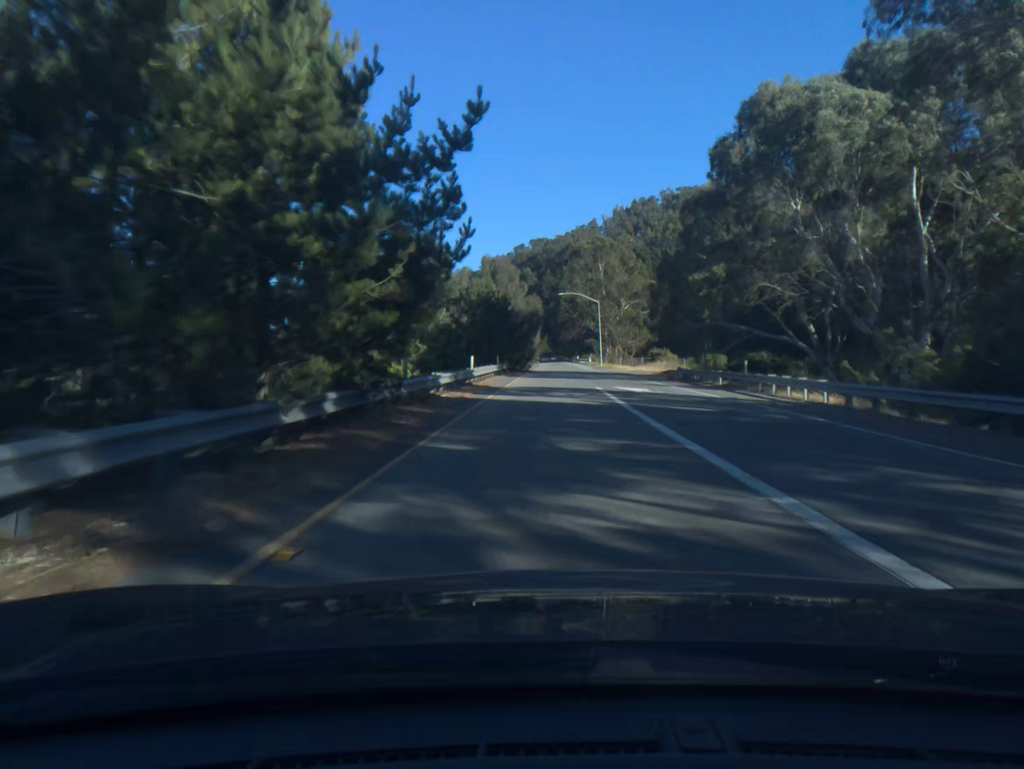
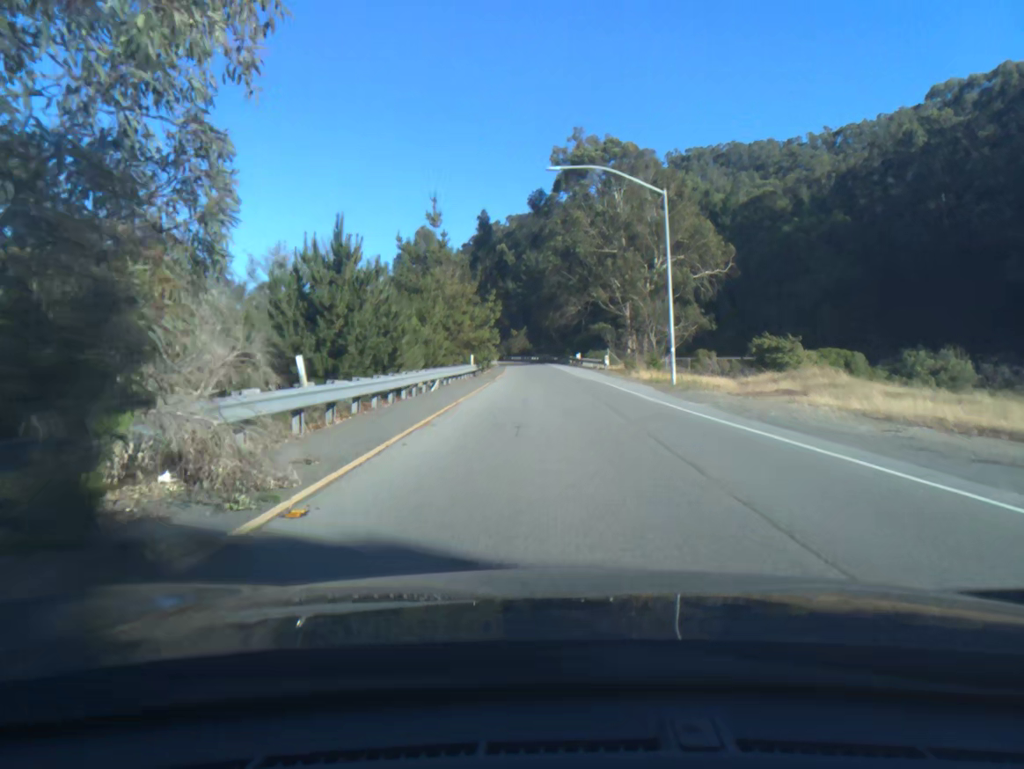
(+1.0, +67.2) m; +1°
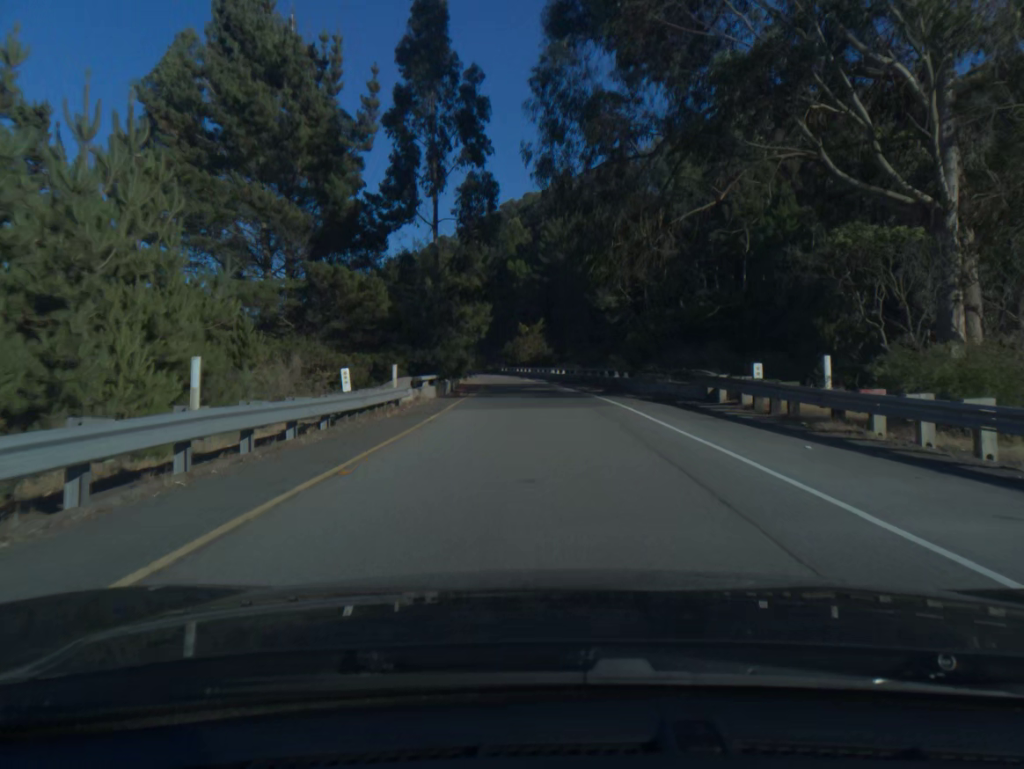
(-0.6, +64.6) m; -1°
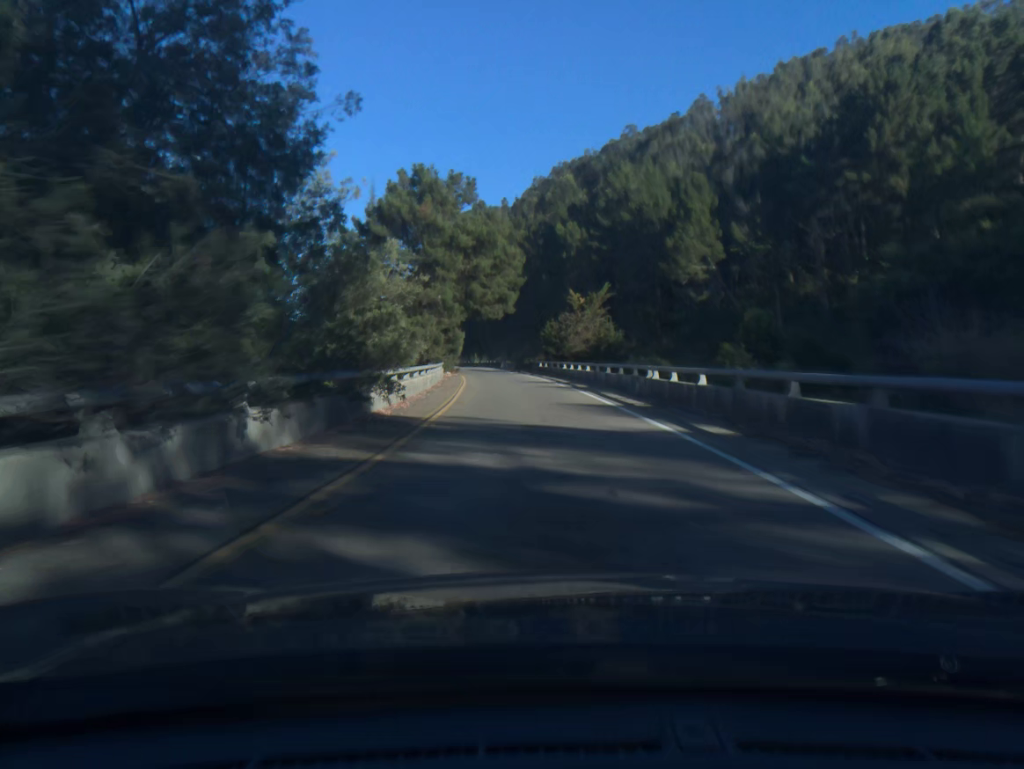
(-1.0, +38.0) m; -3°
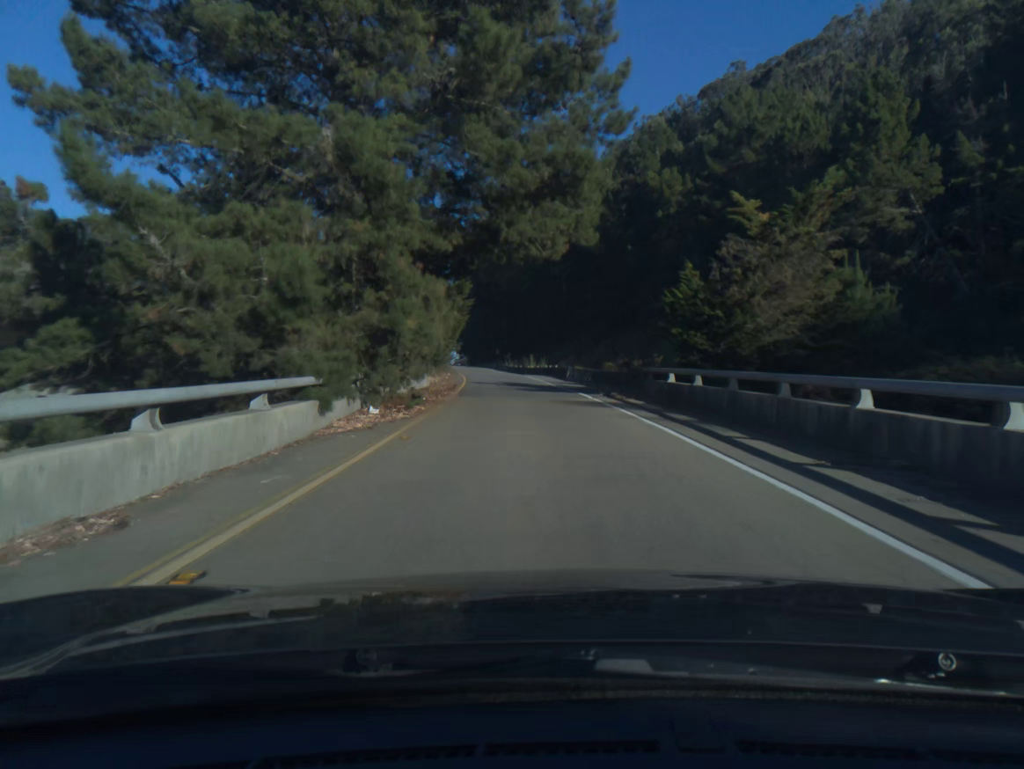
(-1.7, +38.9) m; -5°
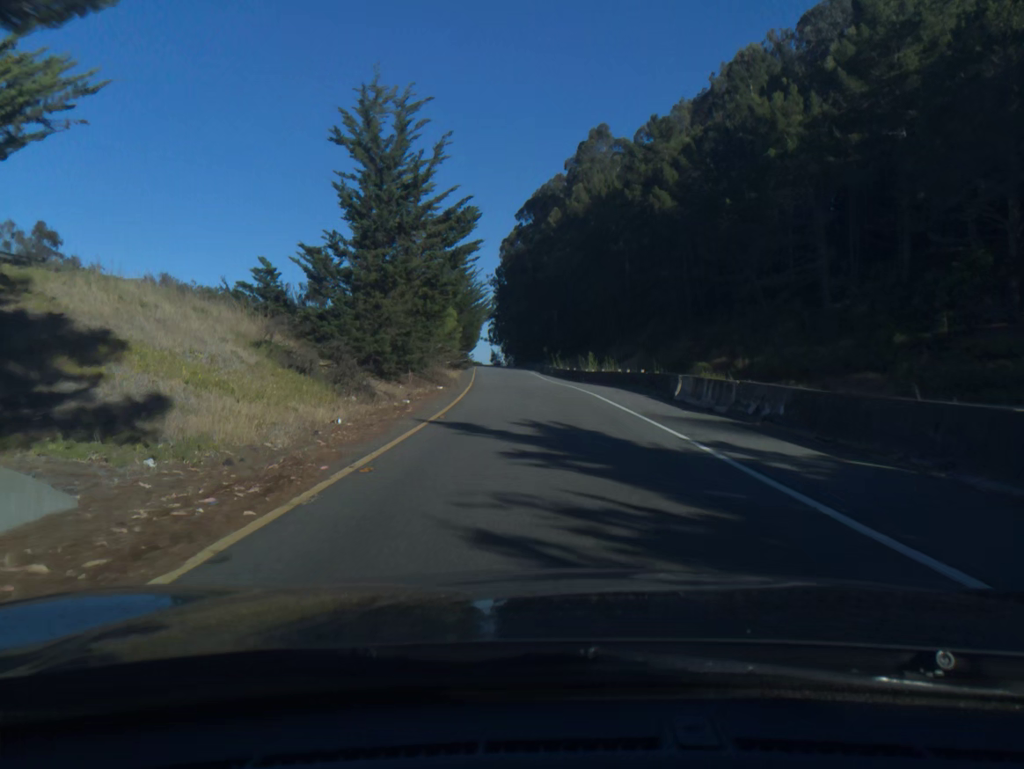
(-0.9, +26.2) m; -4°
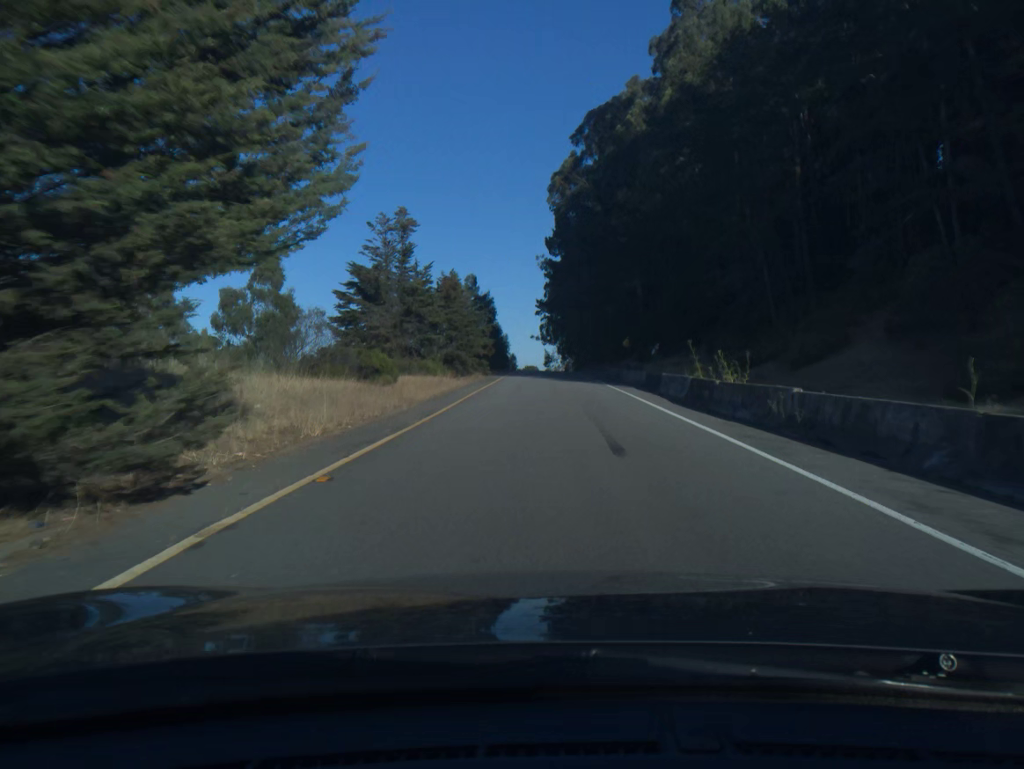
(-2.1, +52.0) m; -4°
